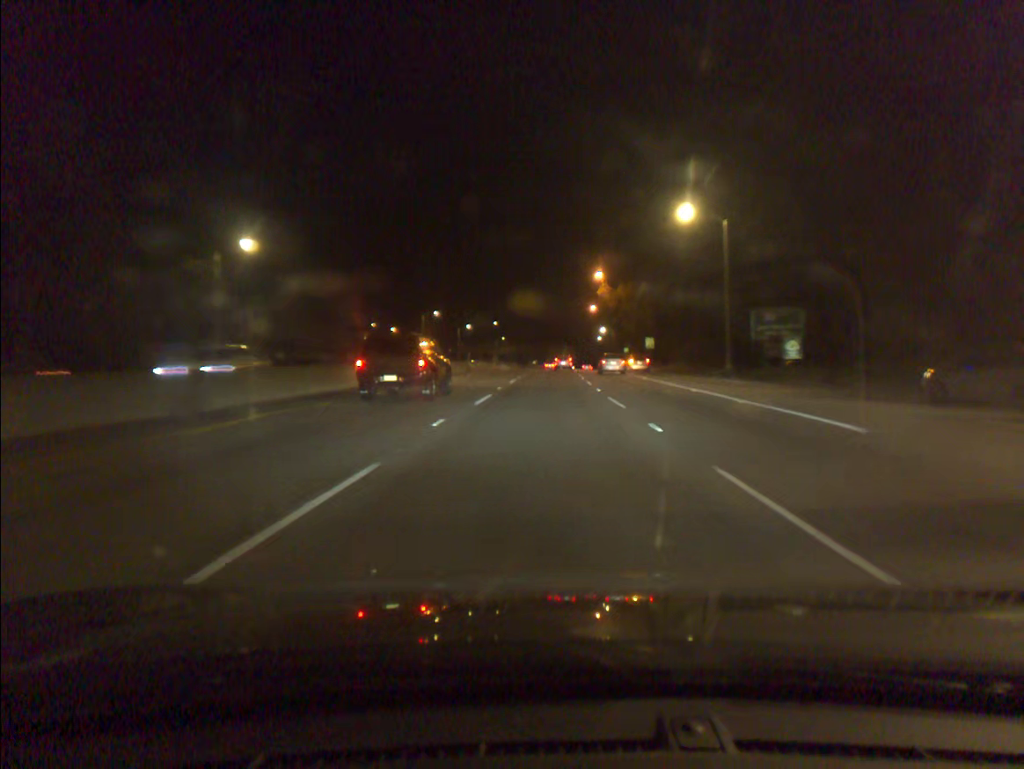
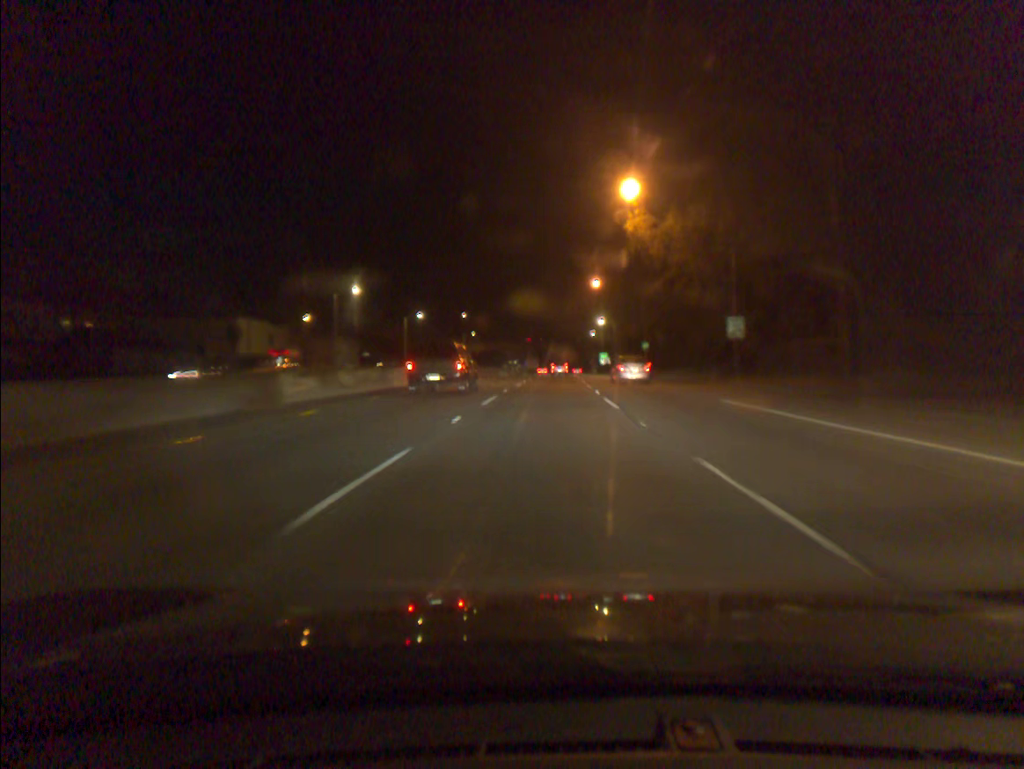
(+0.5, +43.4) m; +1°
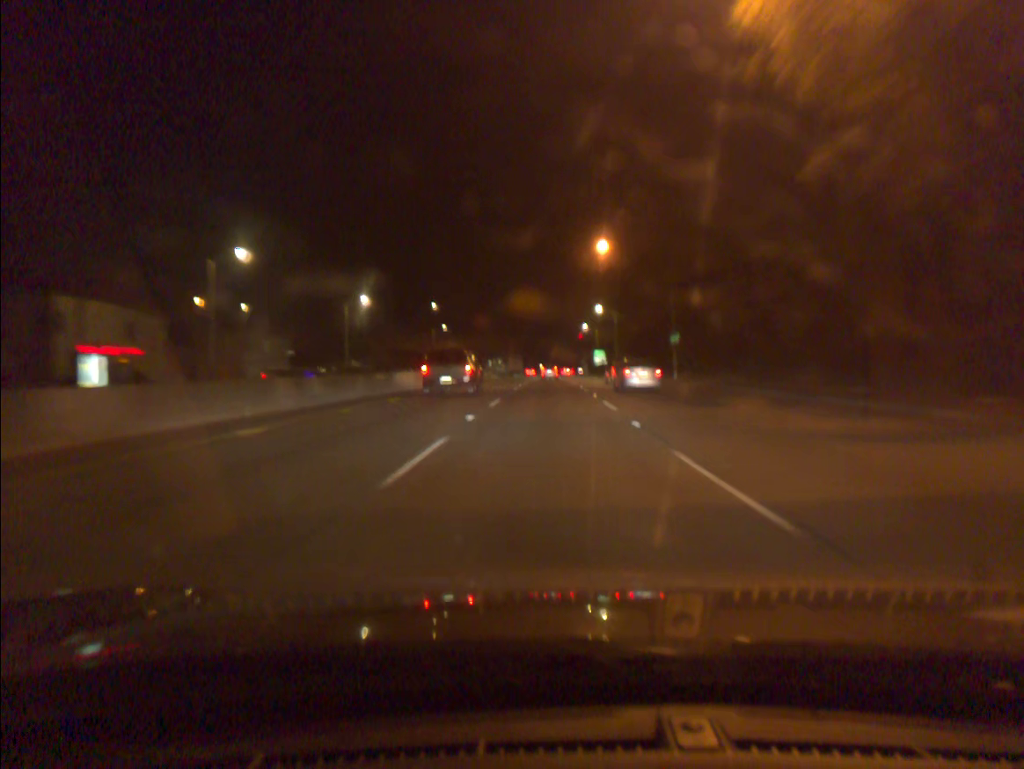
(+0.3, +27.6) m; +1°
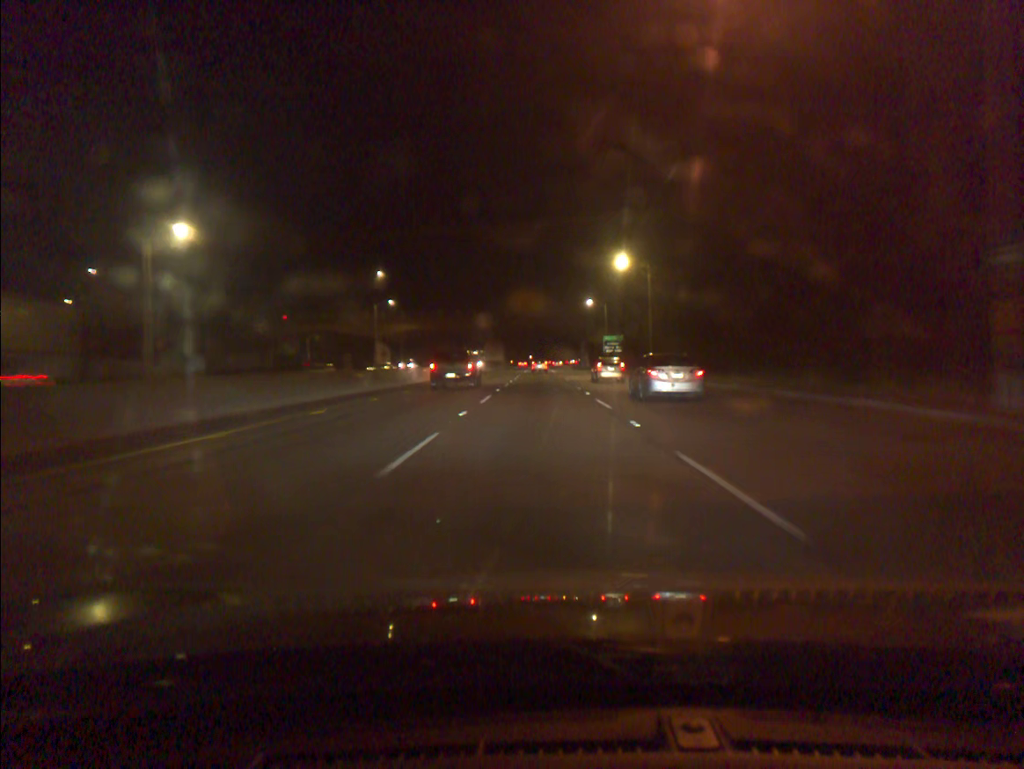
(+0.5, +43.3) m; +1°
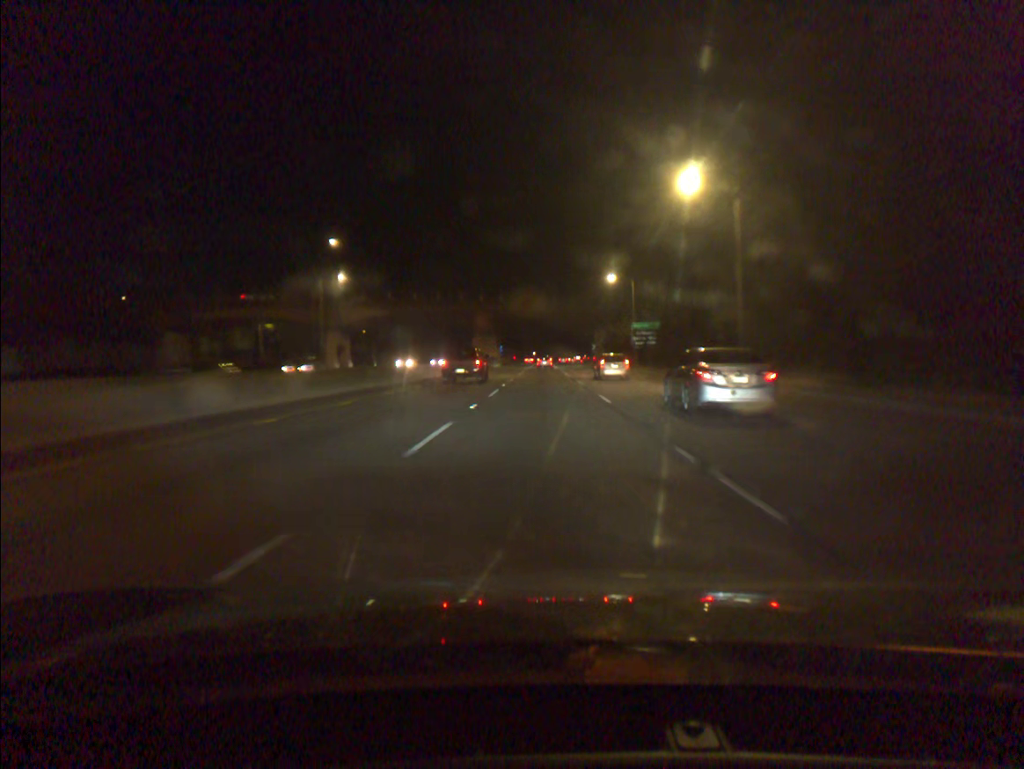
(-0.1, +28.3) m; 0°
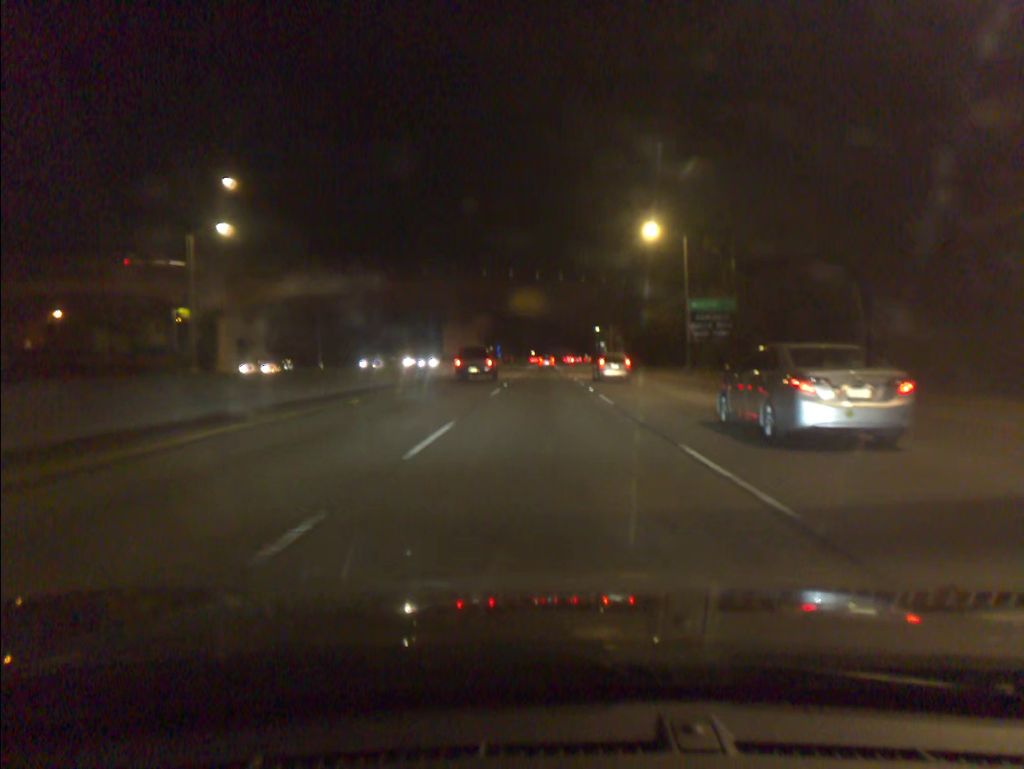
(0.0, +29.3) m; 0°
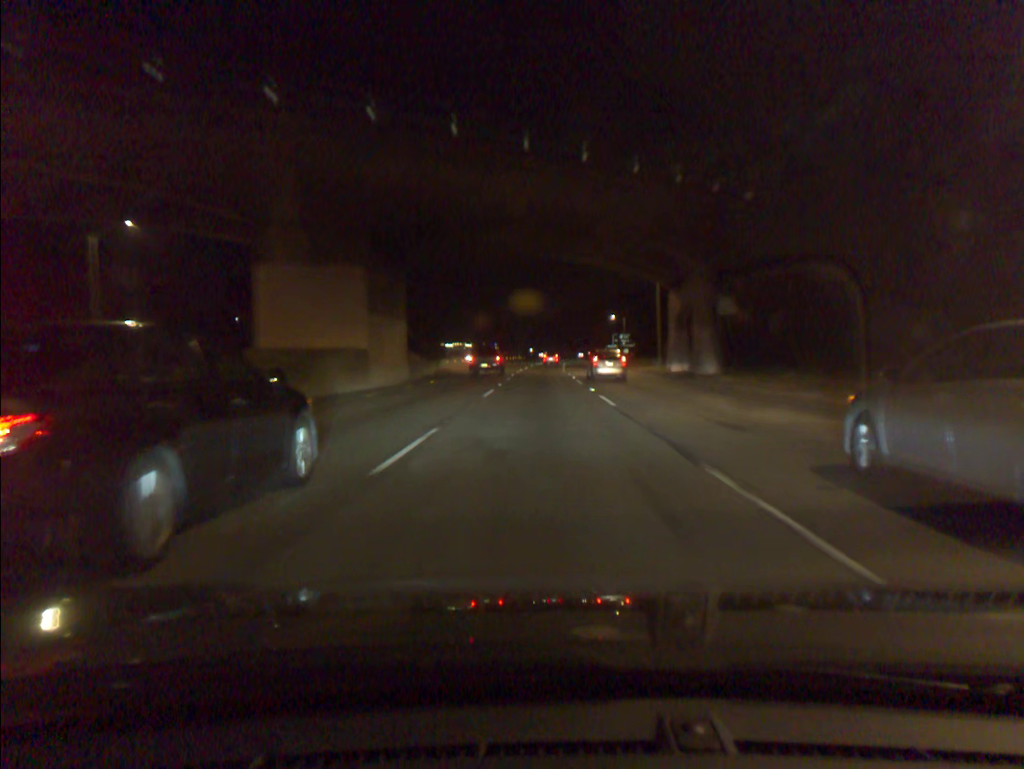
(+0.1, +46.5) m; 0°
